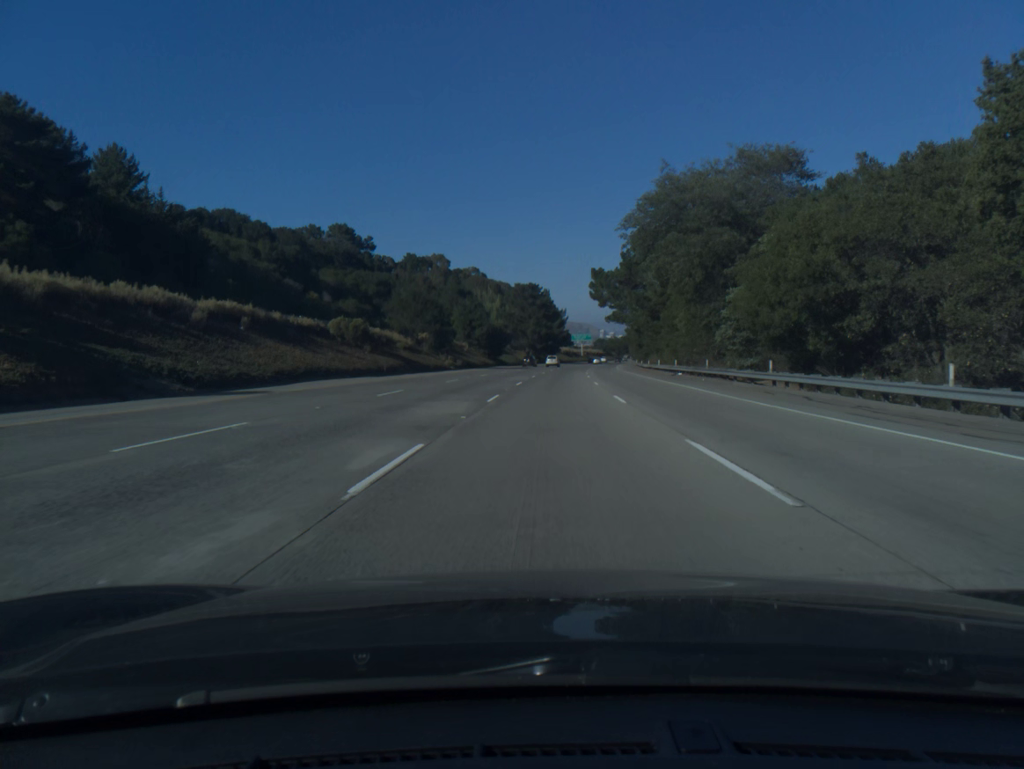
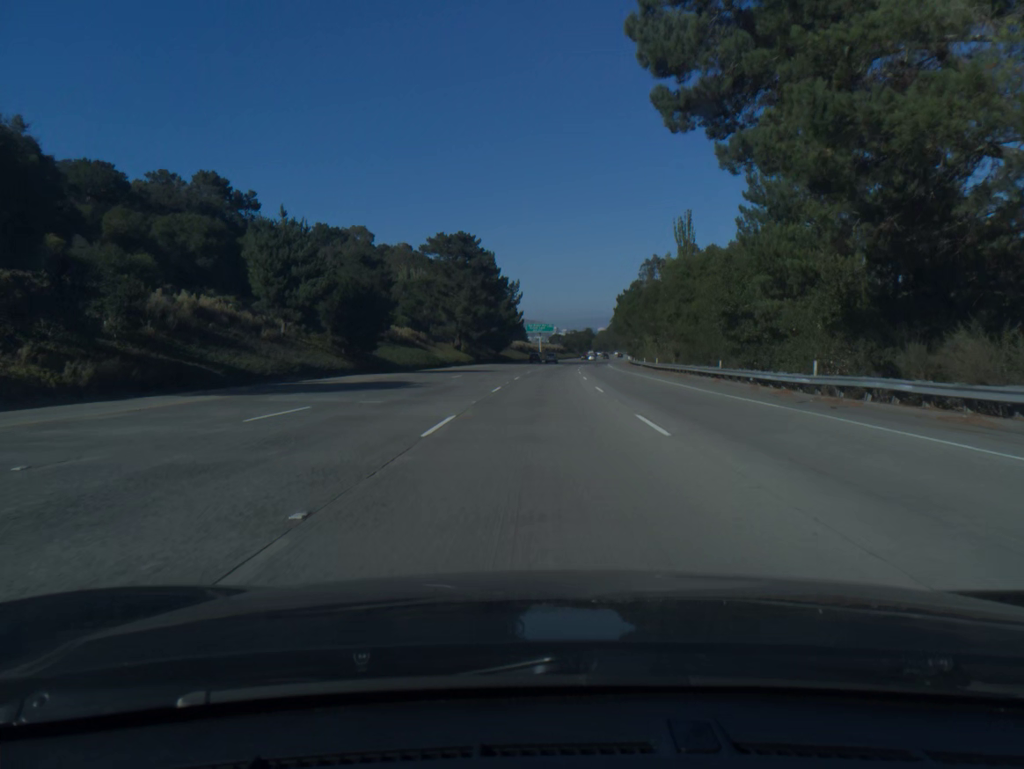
(+2.1, +68.1) m; +3°
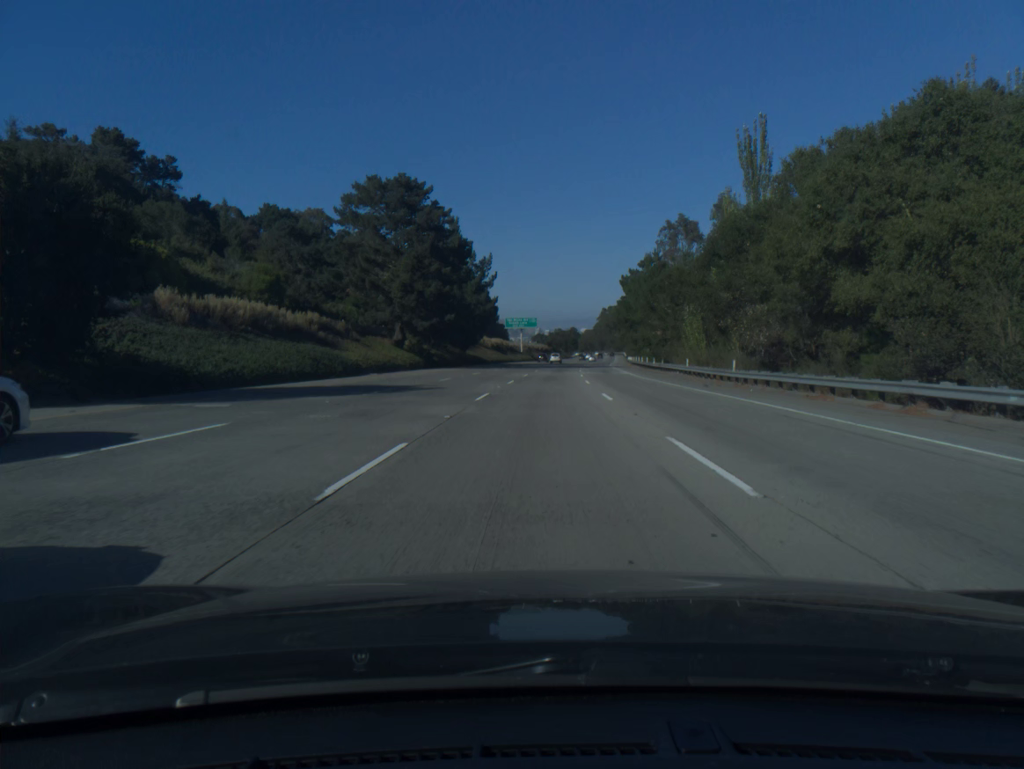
(+0.4, +34.0) m; +1°
